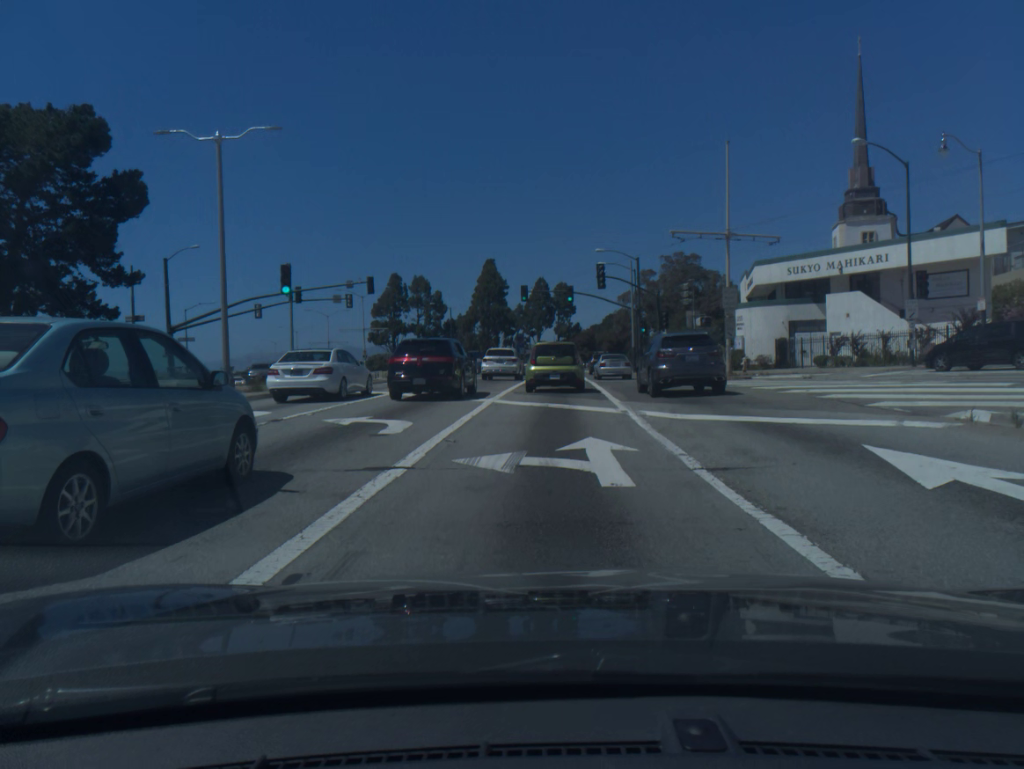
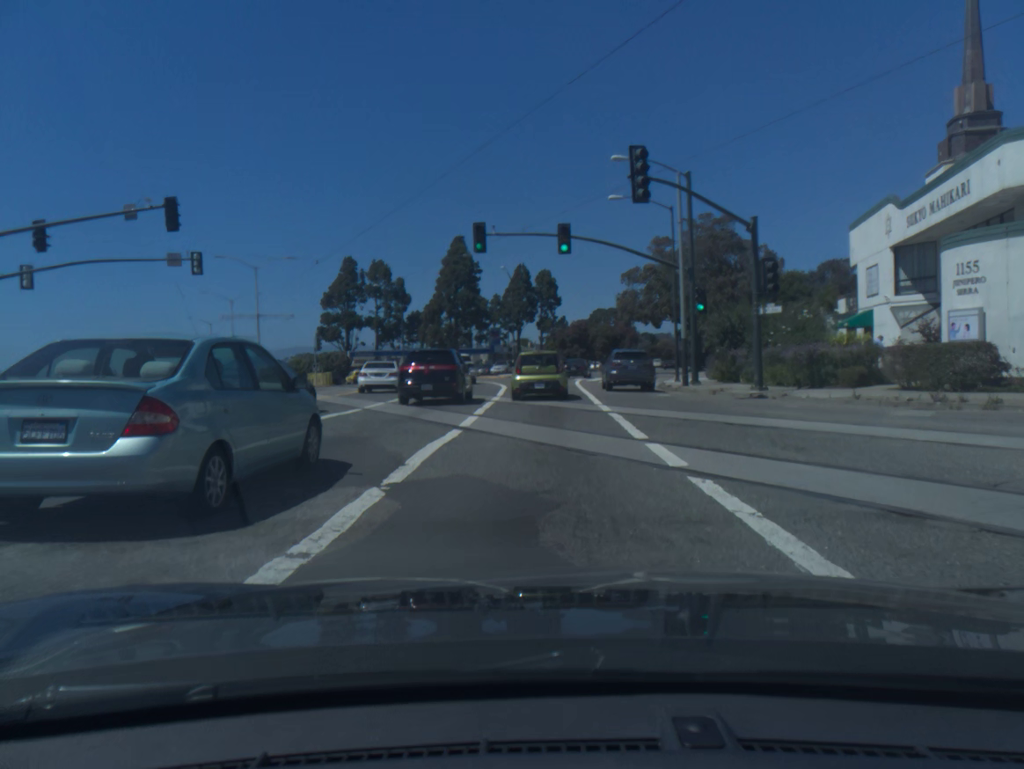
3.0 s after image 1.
(+0.4, +29.8) m; +1°
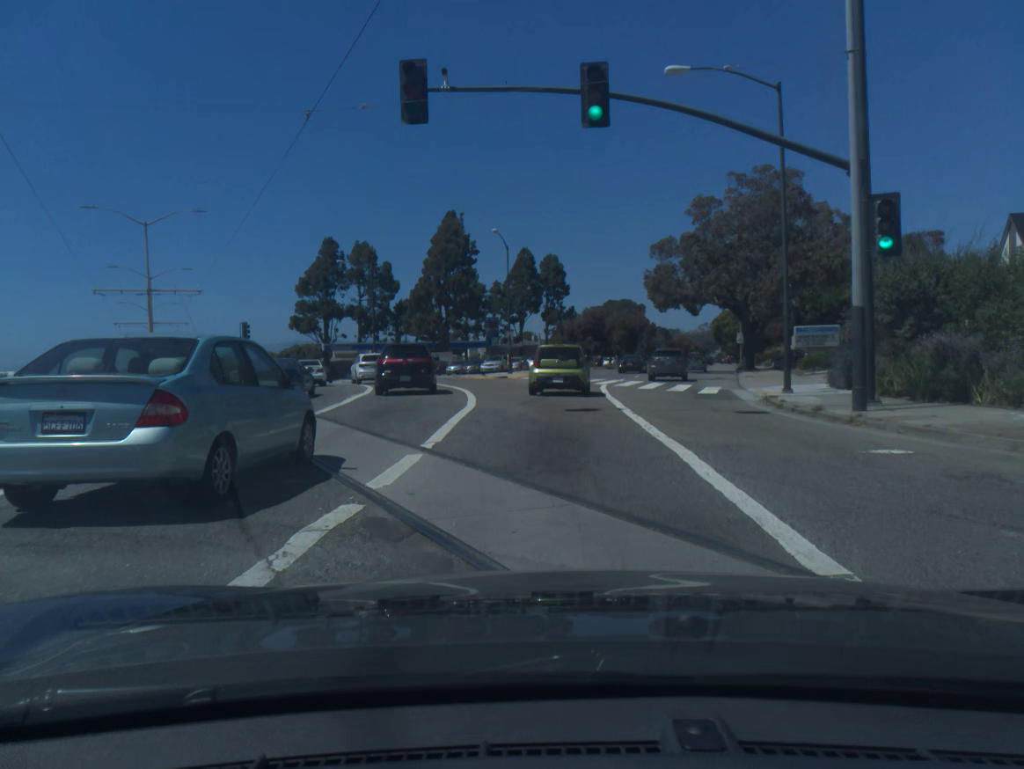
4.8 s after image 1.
(-0.1, +17.9) m; 0°
